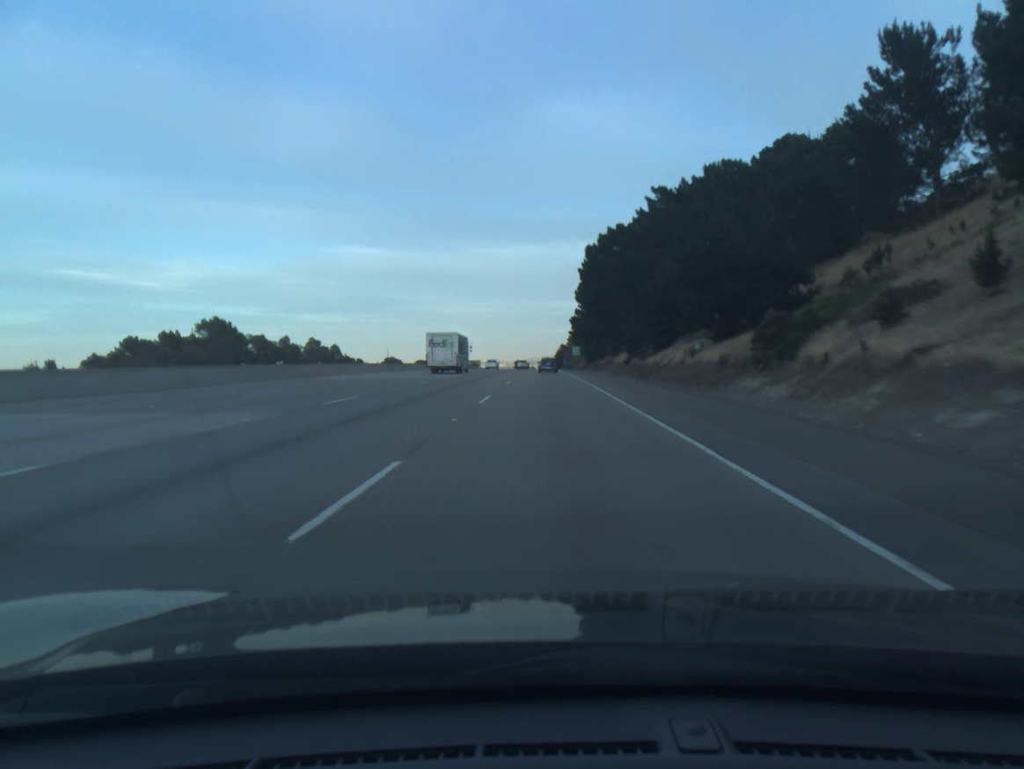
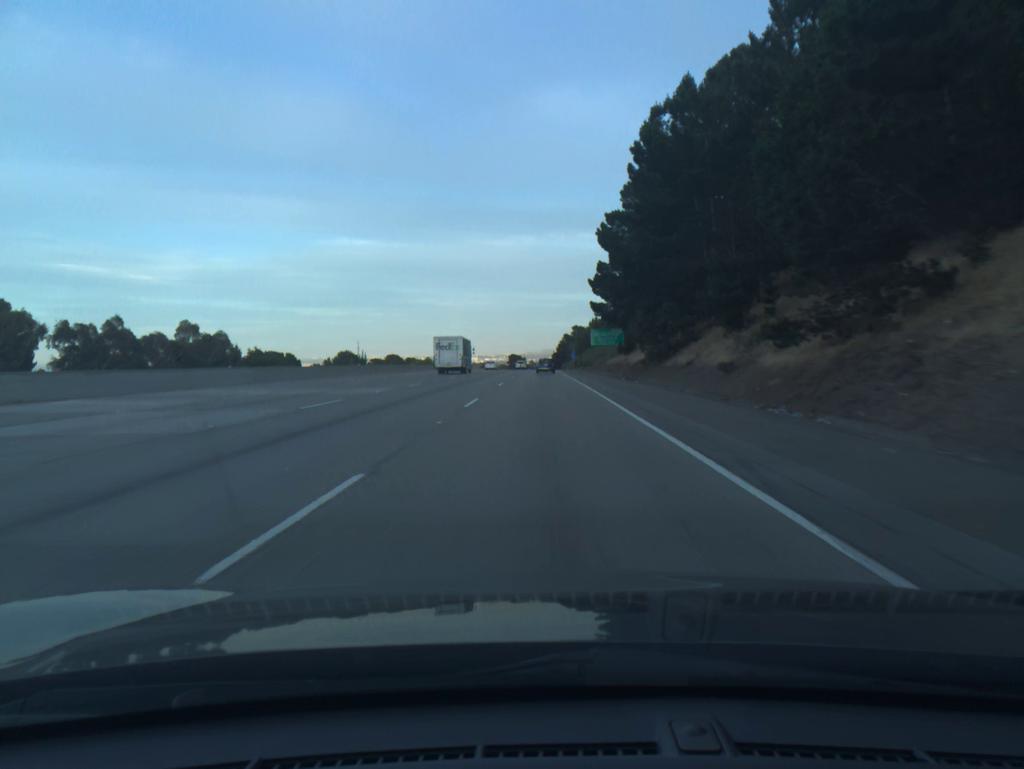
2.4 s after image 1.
(+0.3, +74.0) m; 0°
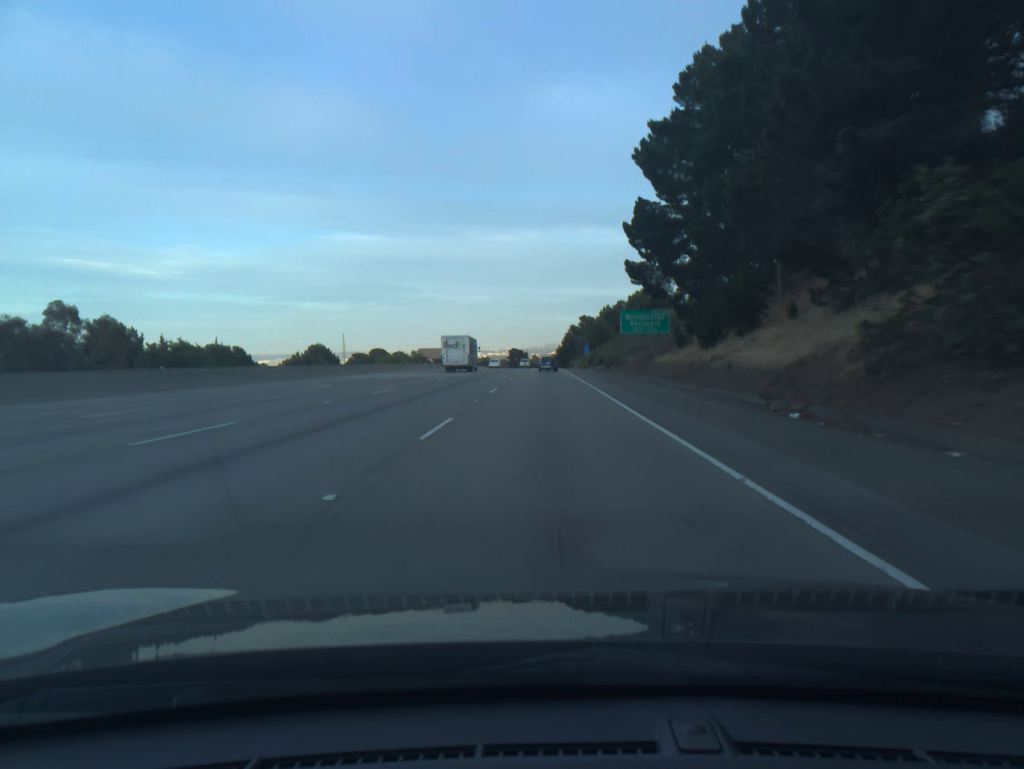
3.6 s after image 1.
(-0.1, +36.9) m; 0°
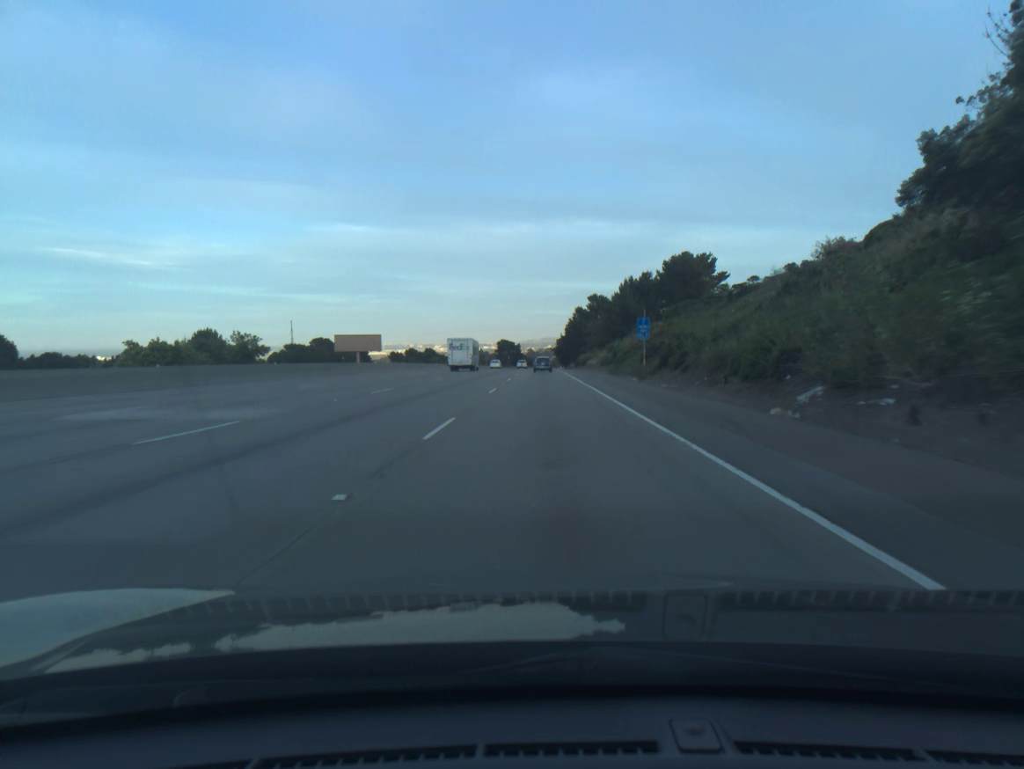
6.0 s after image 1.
(+0.1, +73.5) m; 0°
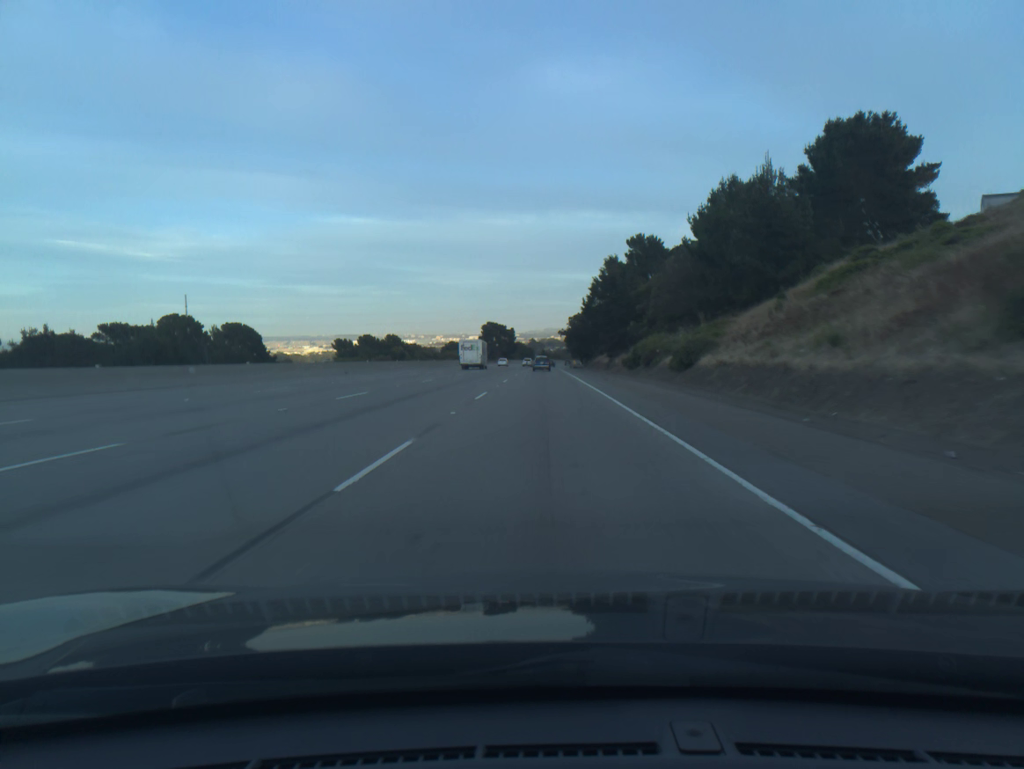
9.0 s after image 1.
(+0.1, +92.3) m; 0°
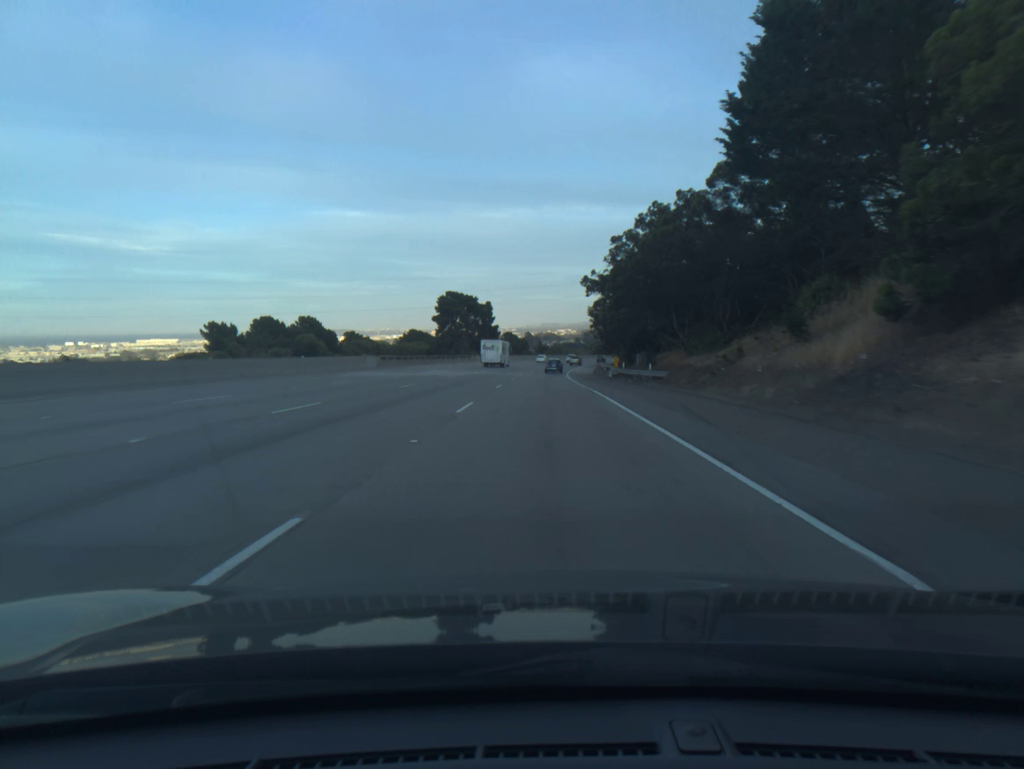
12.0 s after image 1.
(+0.1, +92.6) m; 0°
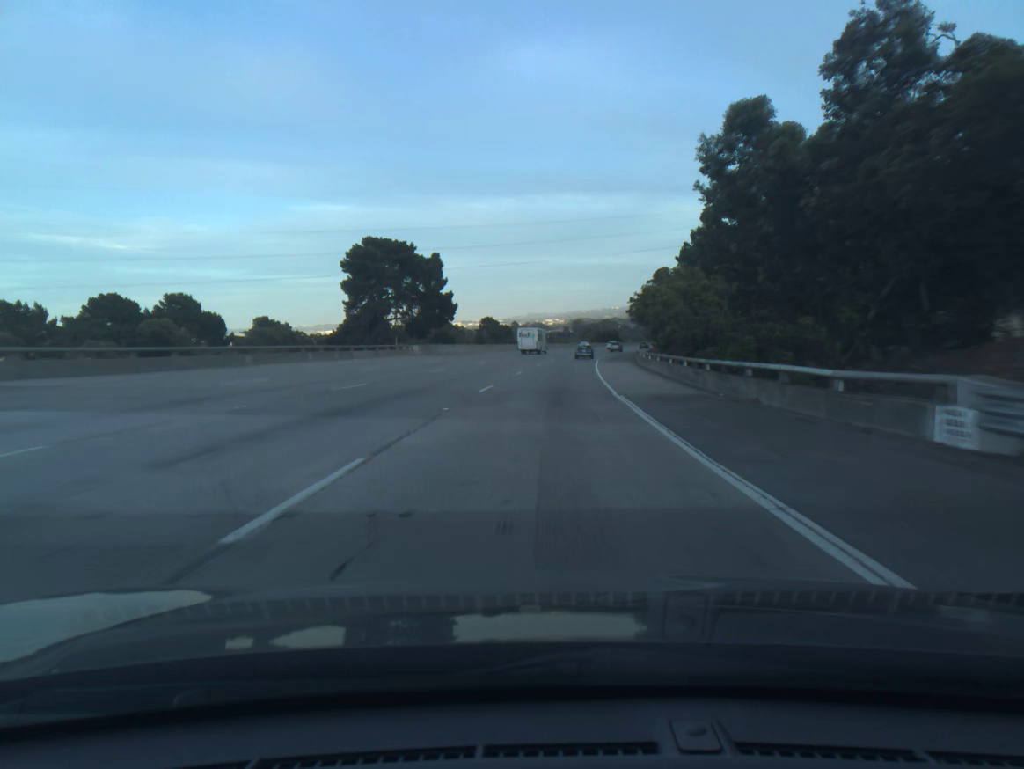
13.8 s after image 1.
(+0.1, +55.6) m; +1°
